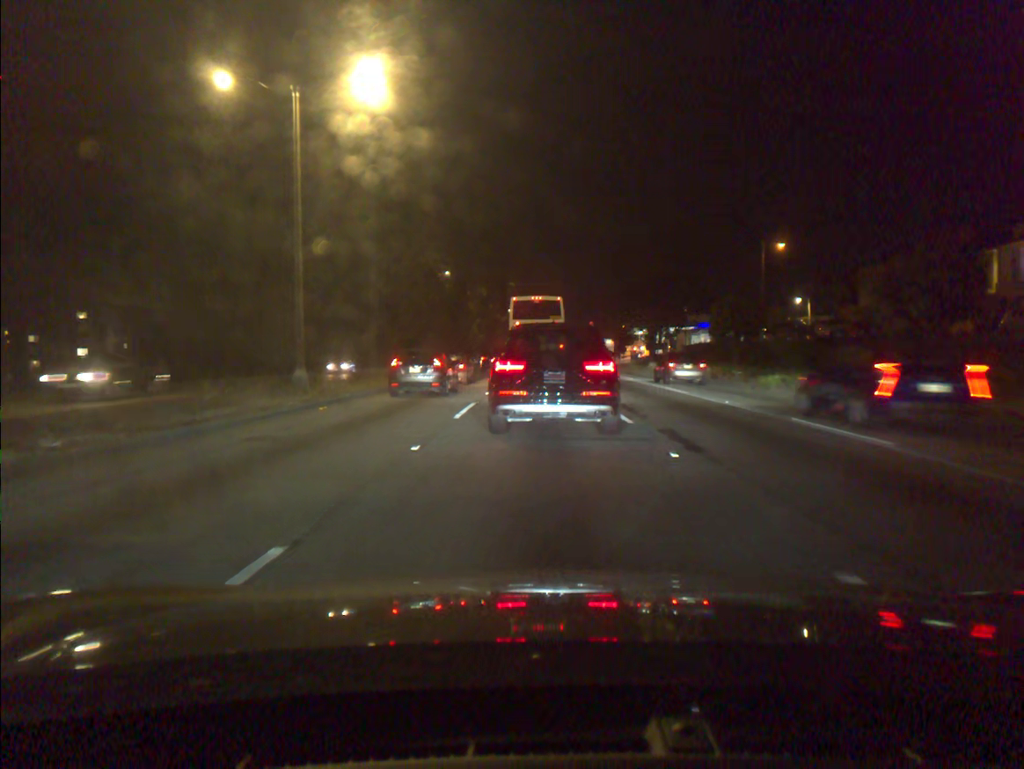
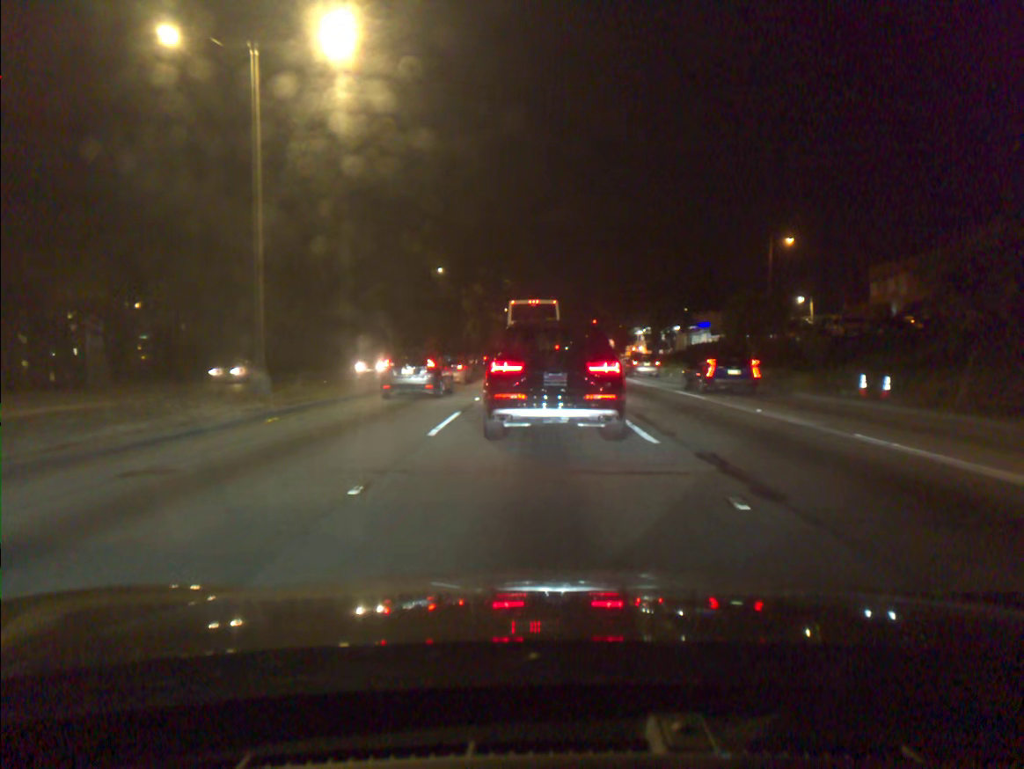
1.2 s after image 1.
(0.0, +3.2) m; +1°
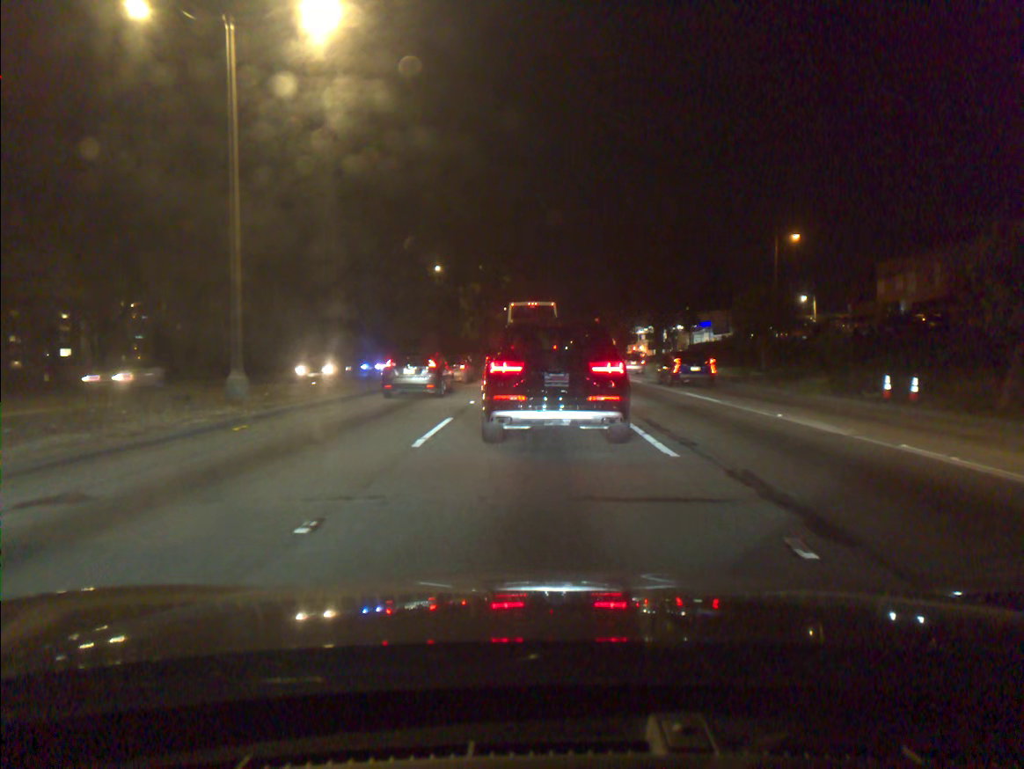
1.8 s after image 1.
(0.0, +1.5) m; 0°
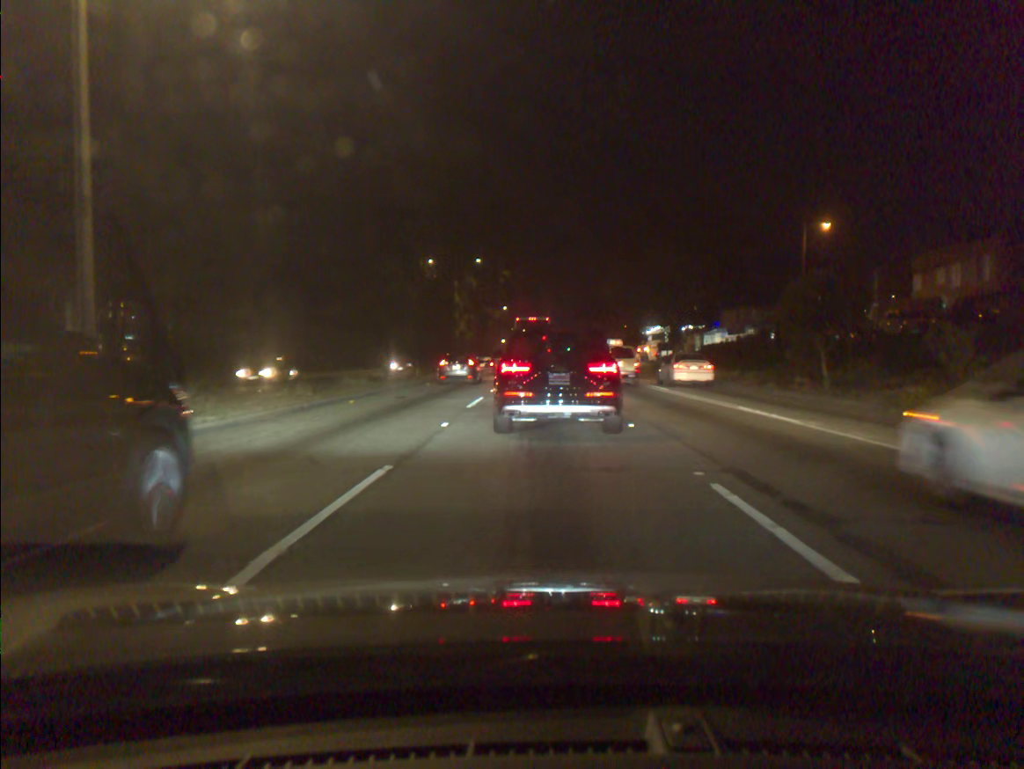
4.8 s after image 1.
(0.0, +6.4) m; 0°
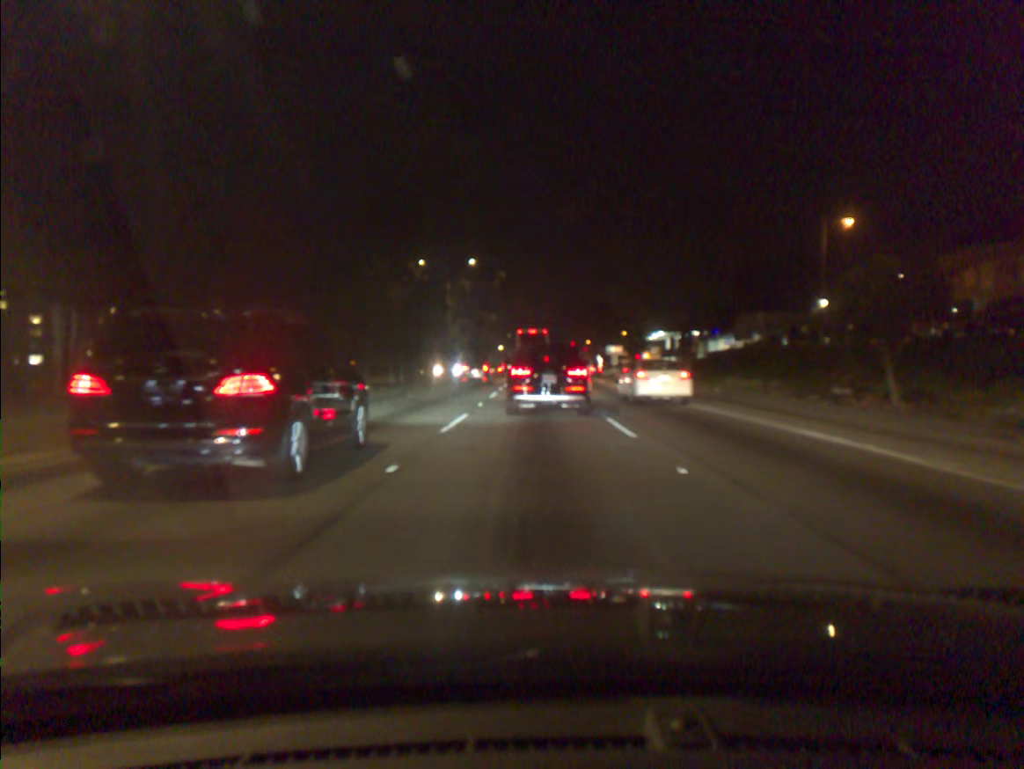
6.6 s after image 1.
(0.0, +4.8) m; 0°
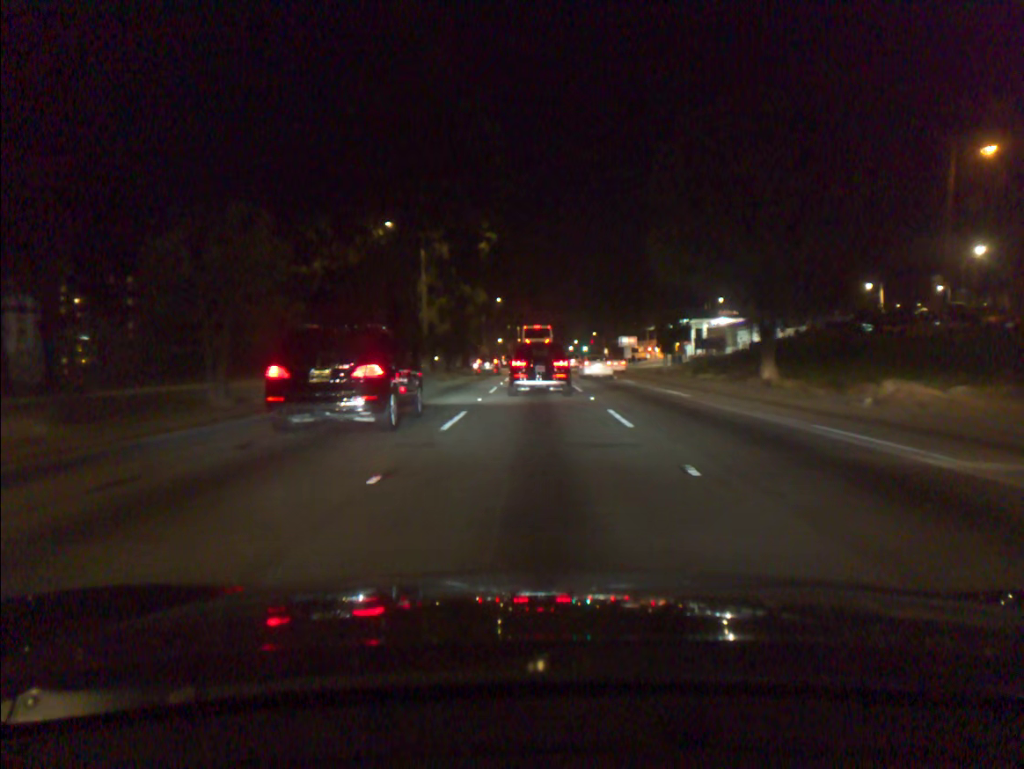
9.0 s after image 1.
(0.0, +15.0) m; 0°
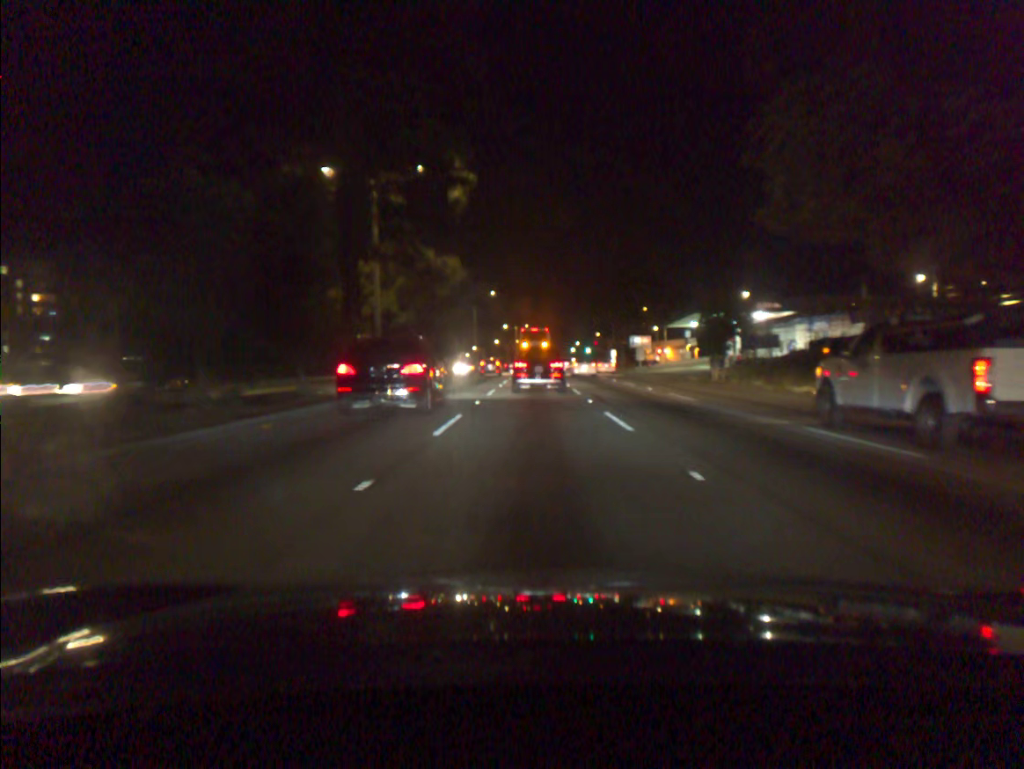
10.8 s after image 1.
(0.0, +14.8) m; 0°
